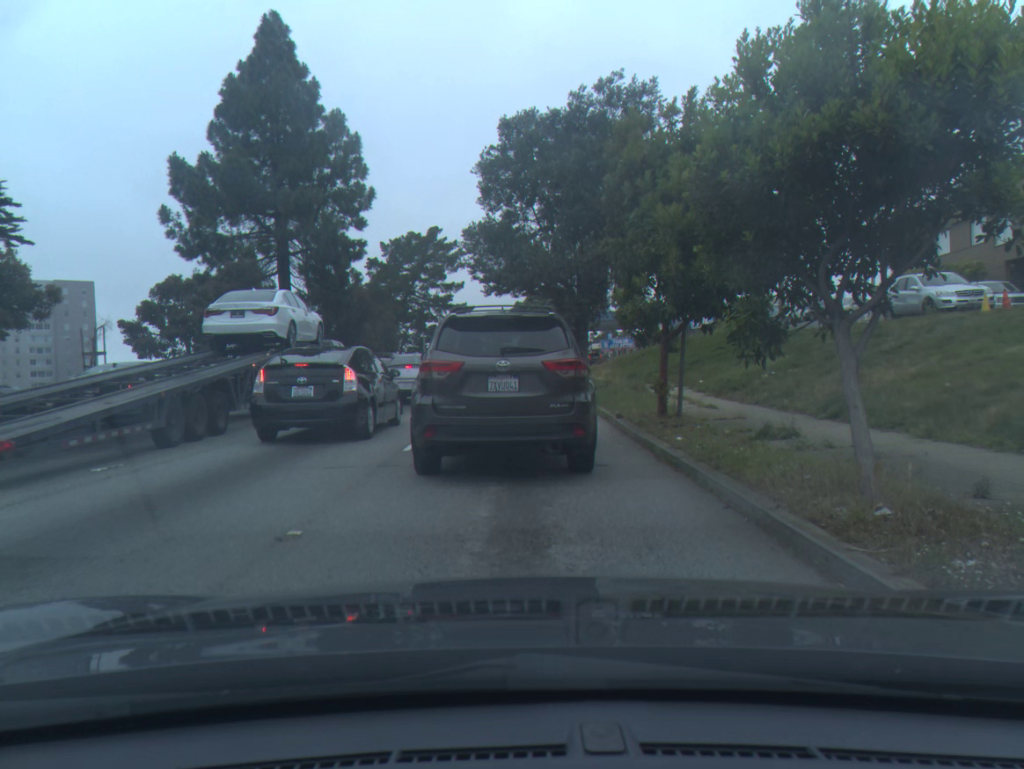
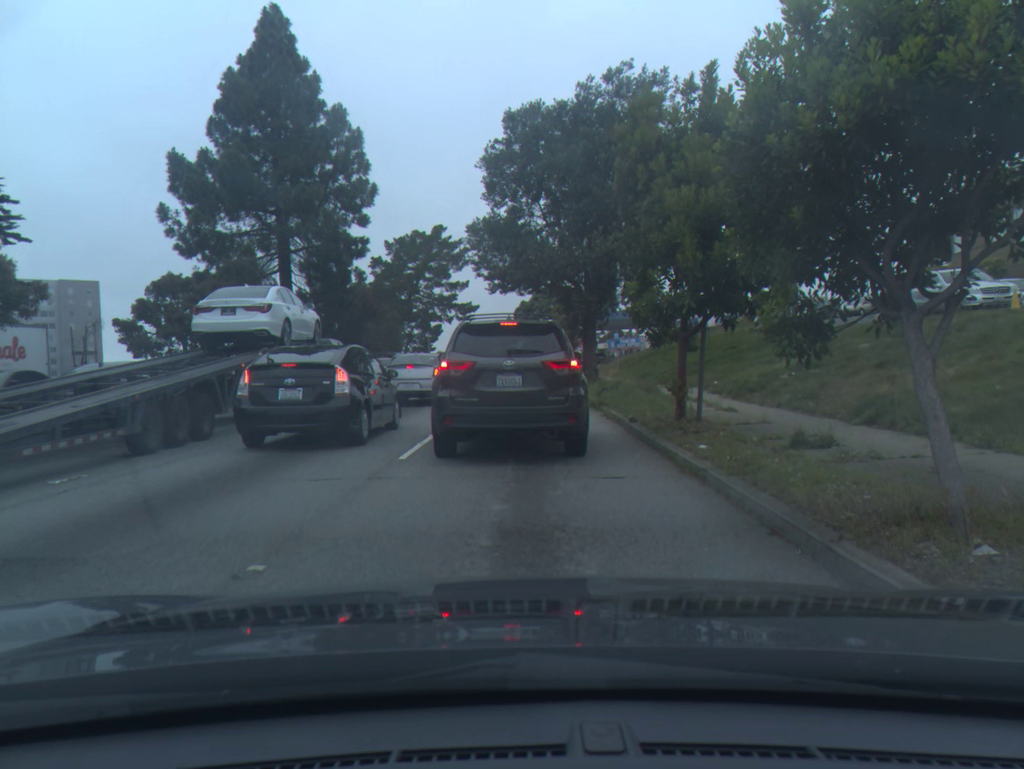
(0.0, +0.9) m; 0°
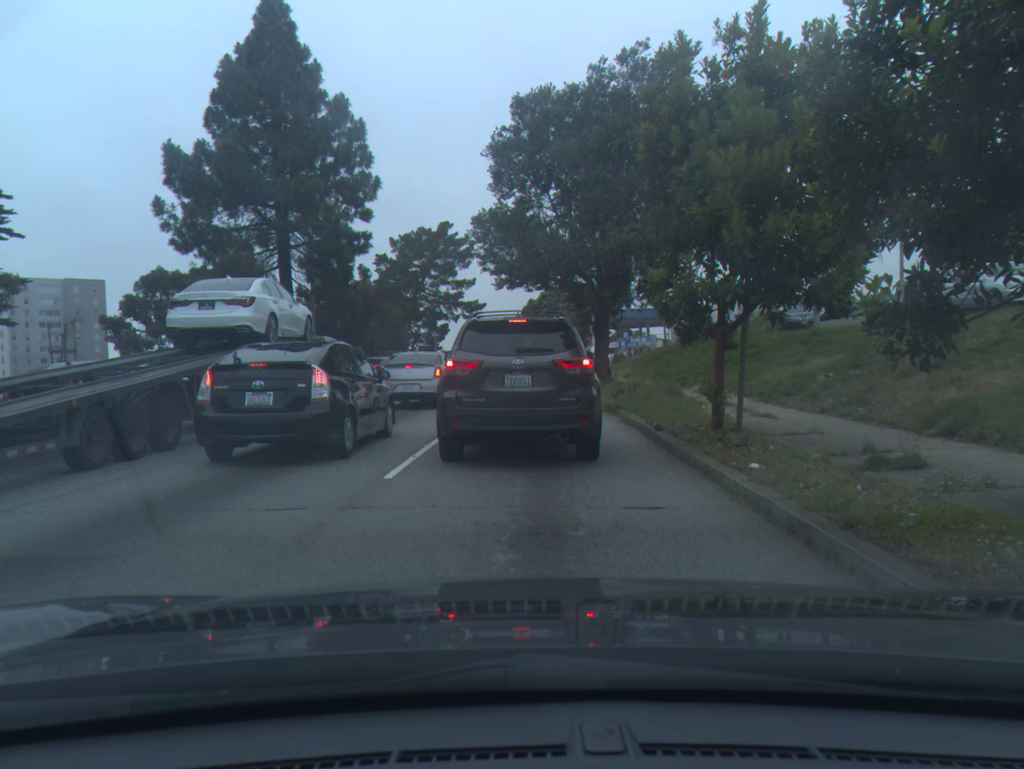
(0.0, +1.6) m; -1°
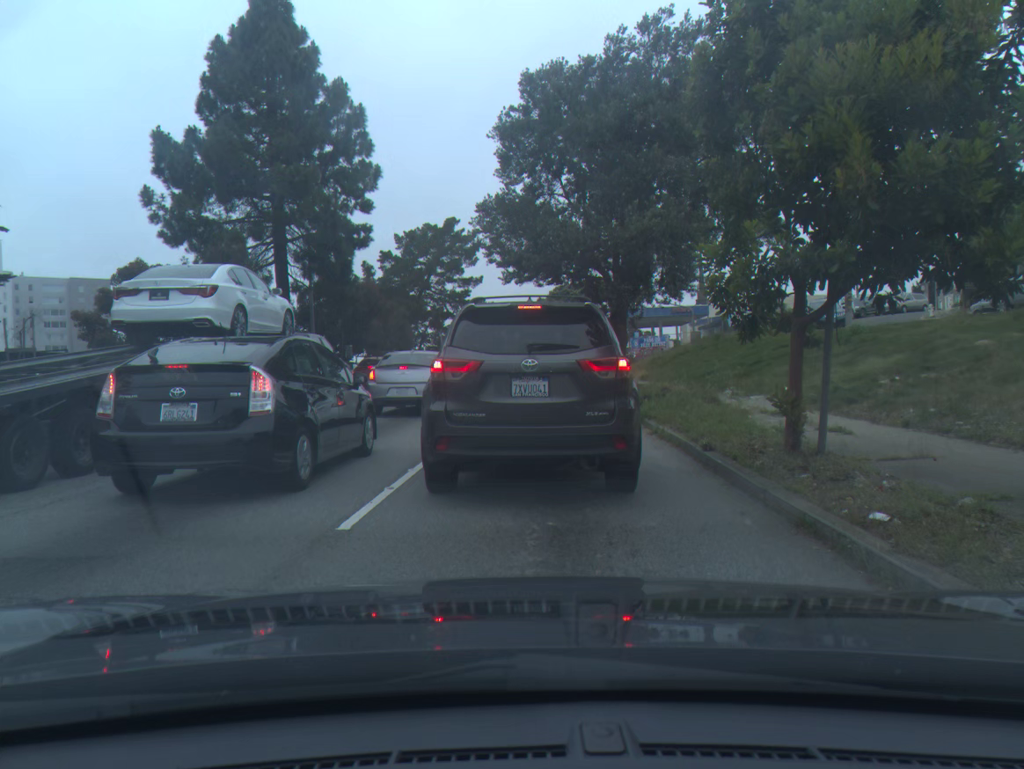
(-0.1, +2.4) m; -1°
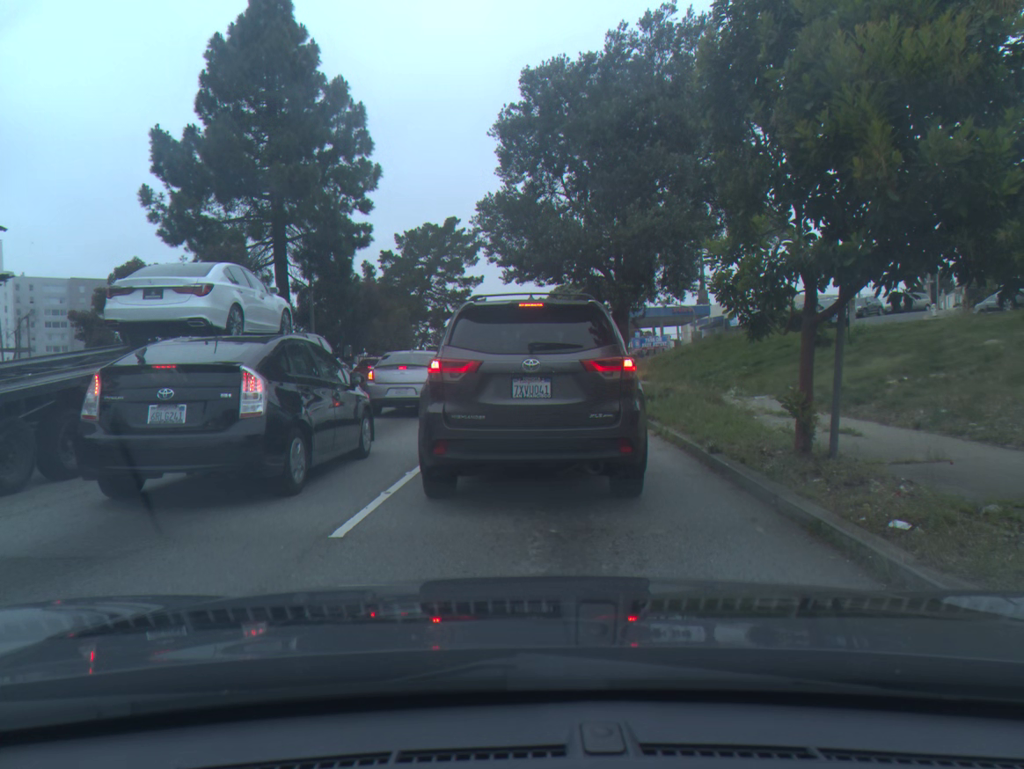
(0.0, +0.3) m; 0°
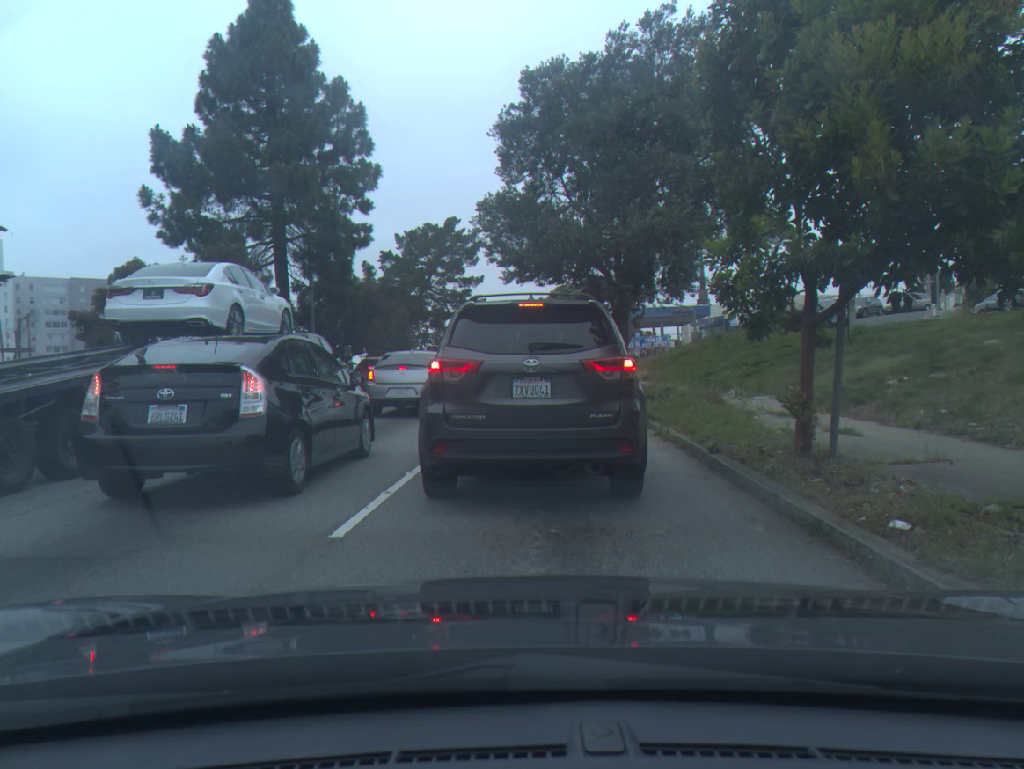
(0.0, 0.0) m; 0°
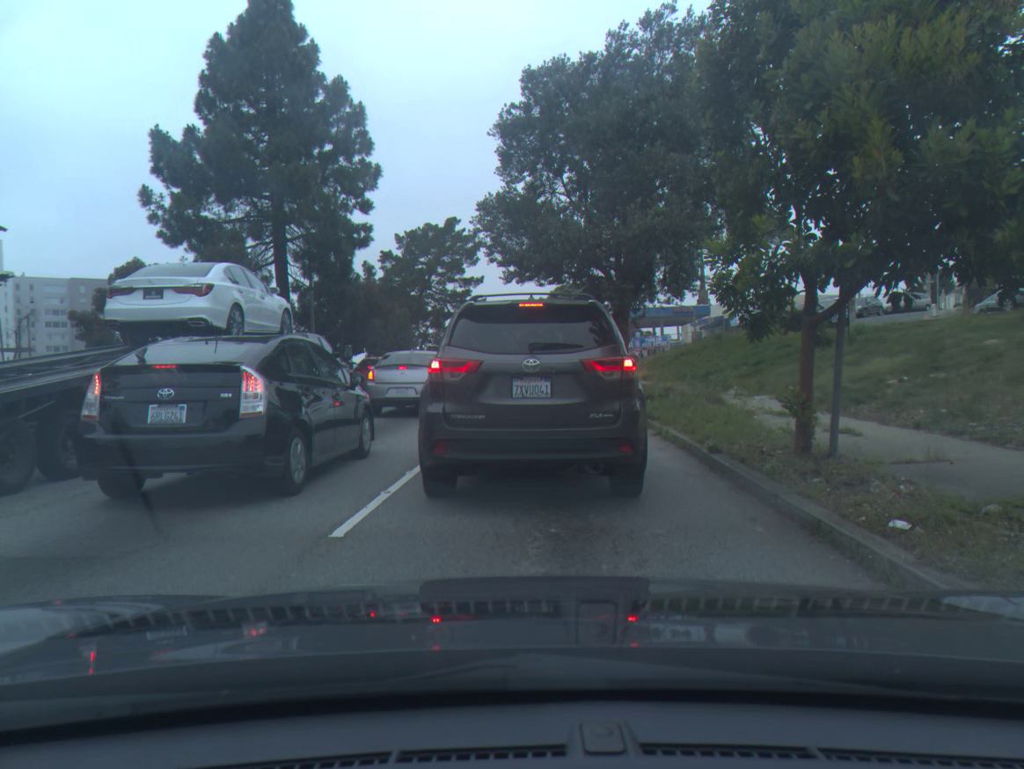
(0.0, 0.0) m; 0°
